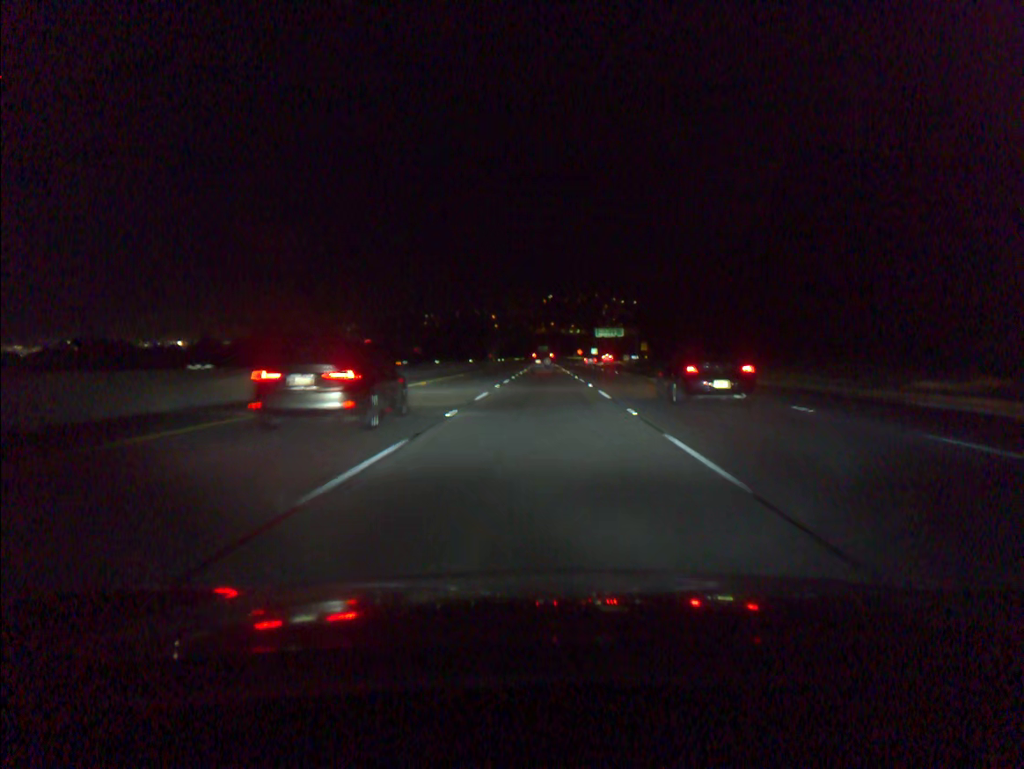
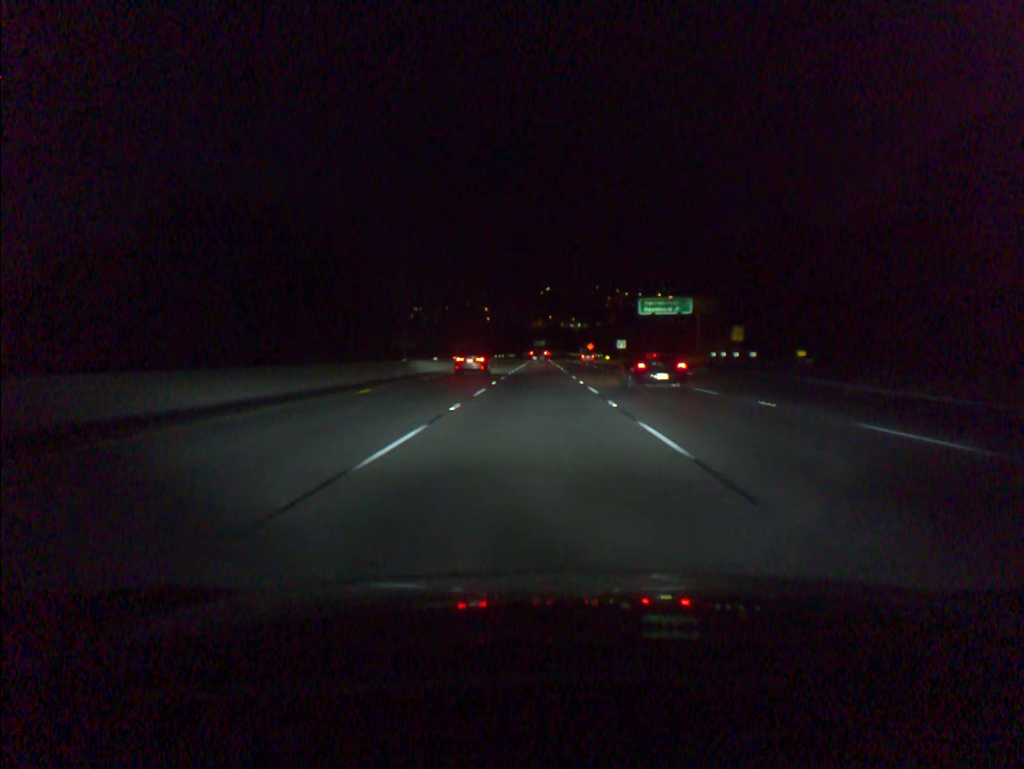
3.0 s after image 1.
(+0.6, +85.9) m; 0°
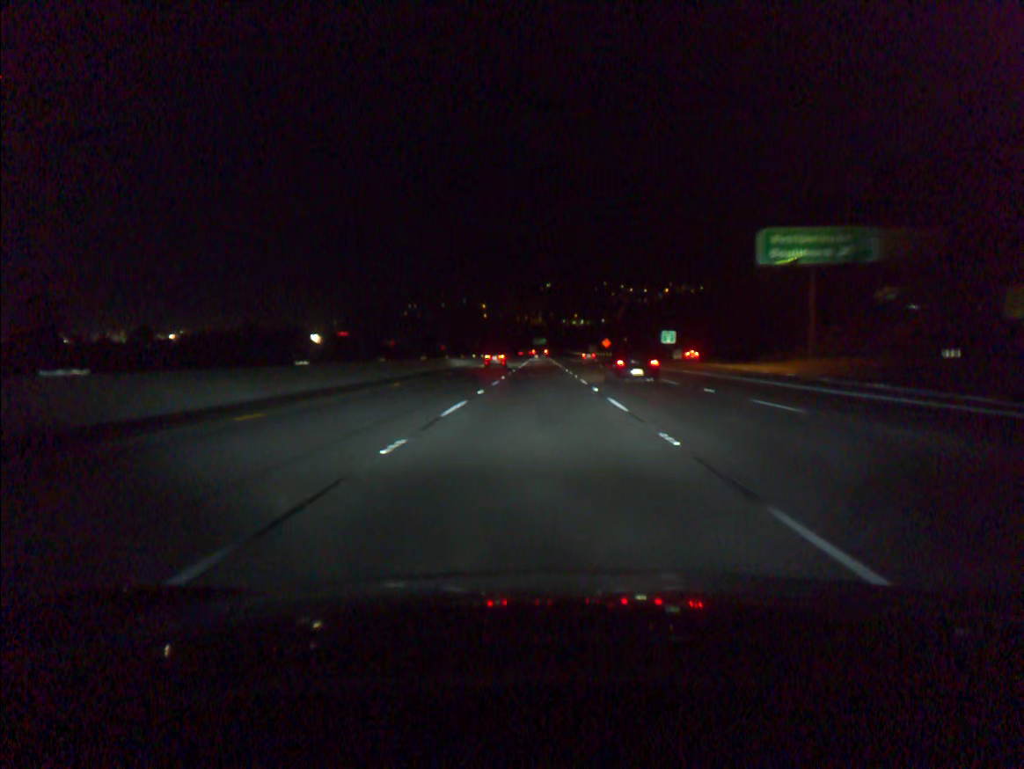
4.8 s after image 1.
(0.0, +51.4) m; 0°
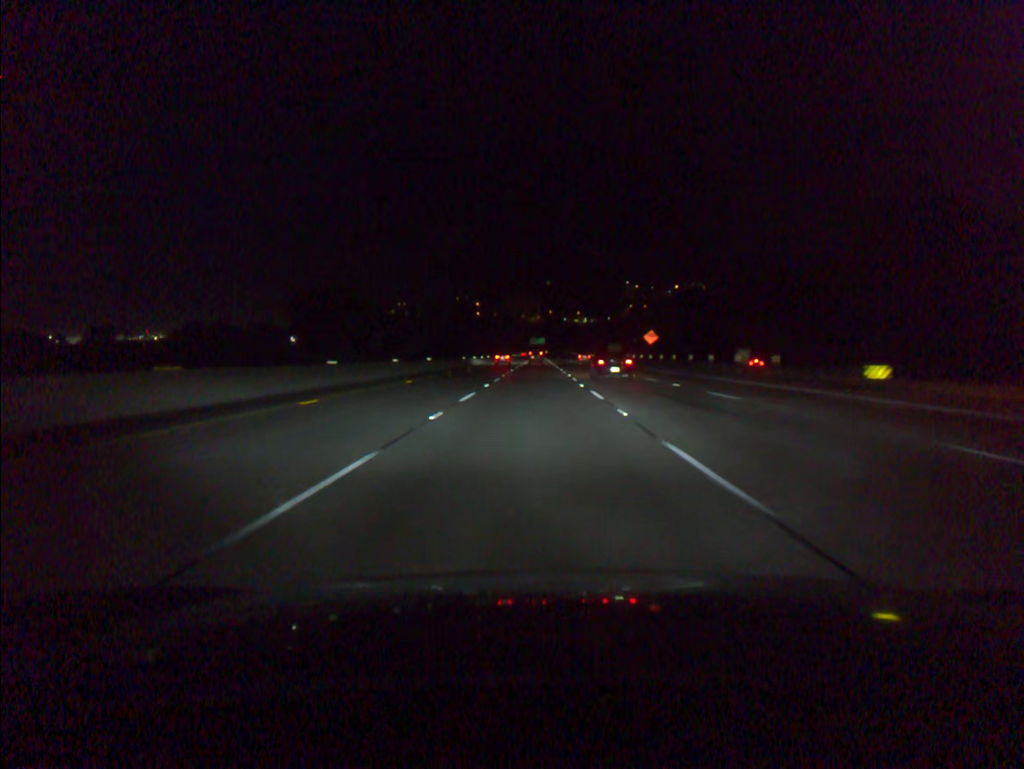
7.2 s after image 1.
(+0.1, +68.6) m; 0°
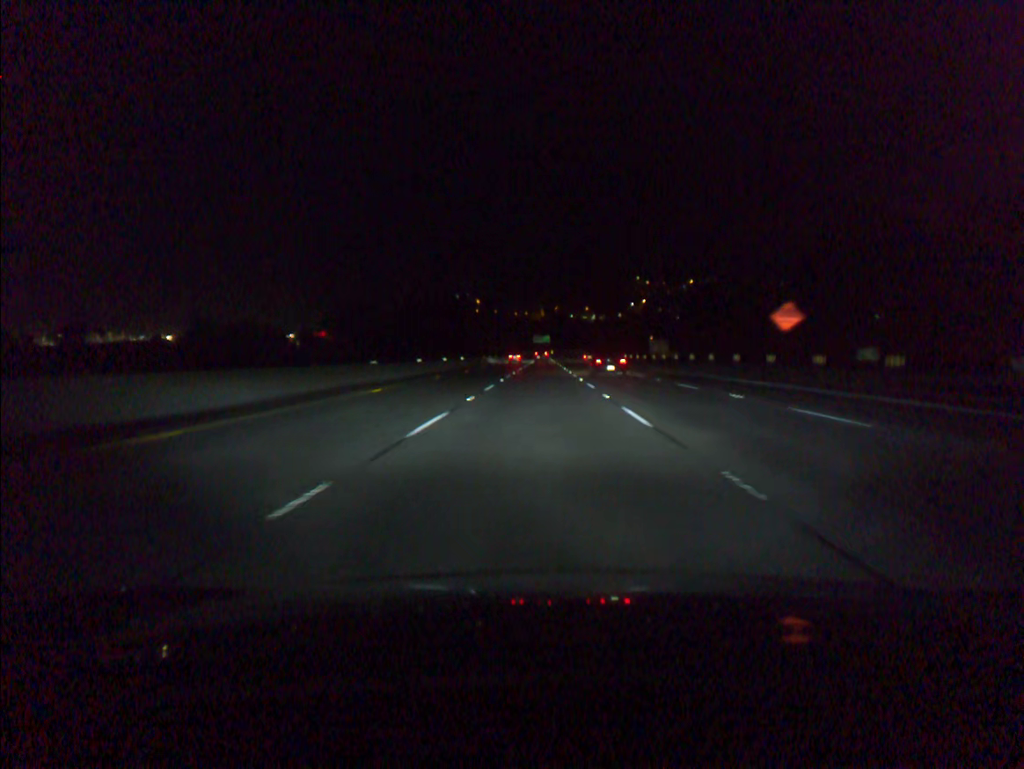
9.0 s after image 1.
(-0.2, +51.5) m; 0°
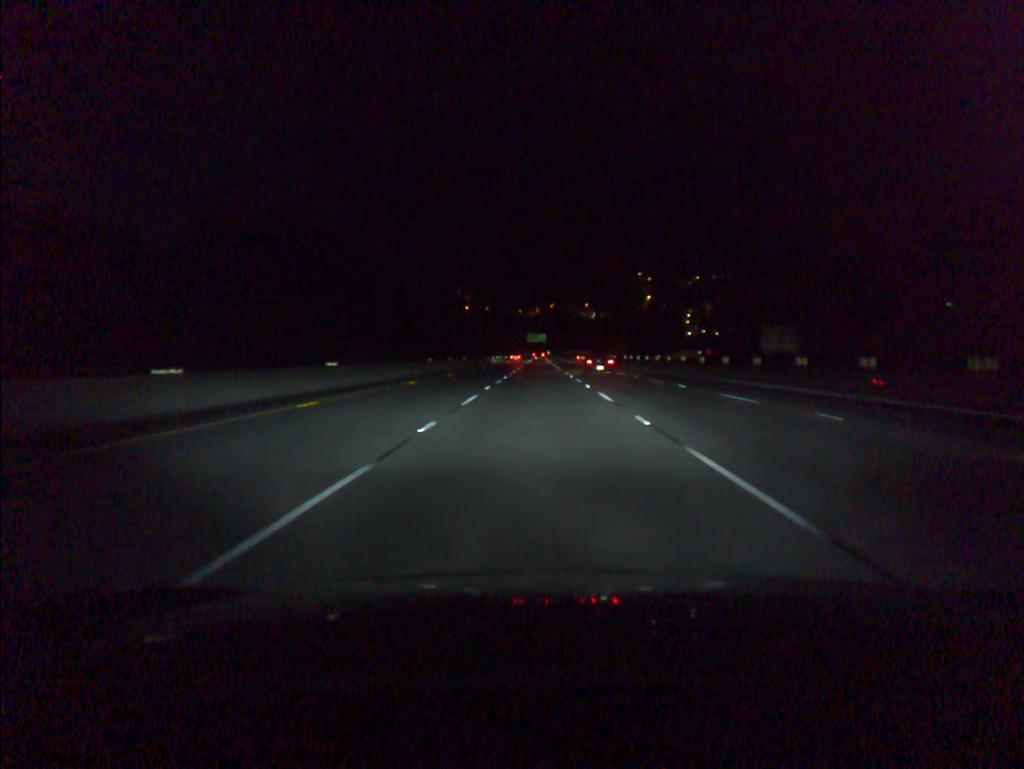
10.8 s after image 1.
(+0.2, +51.5) m; 0°
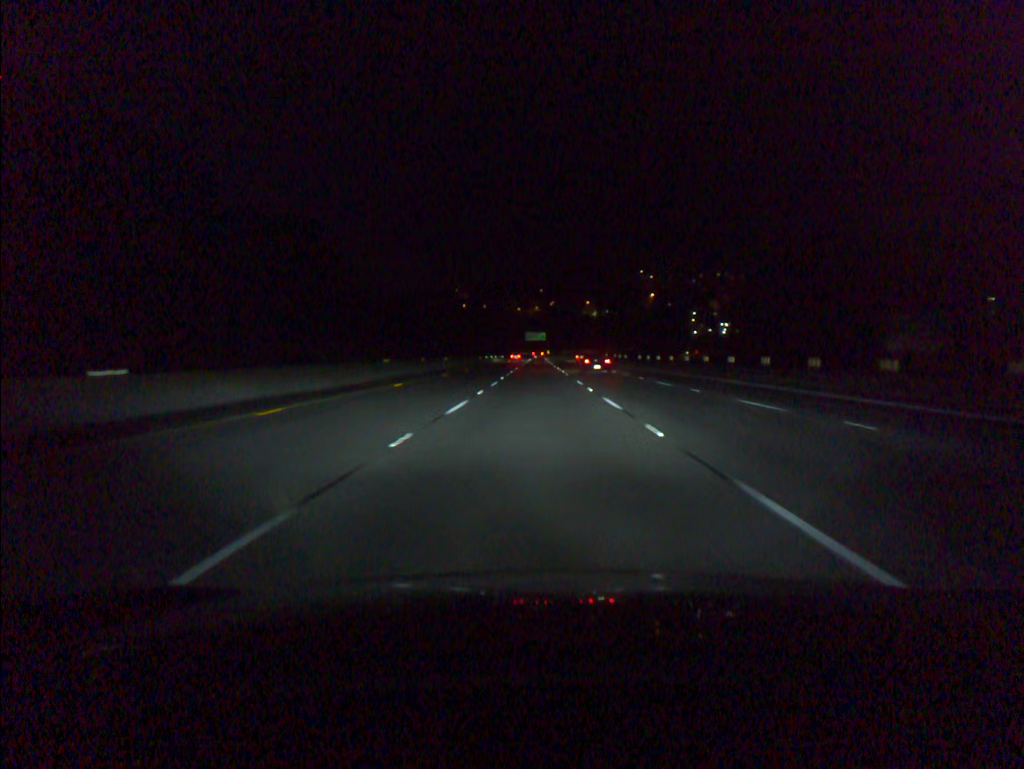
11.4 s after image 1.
(0.0, +17.2) m; 0°
